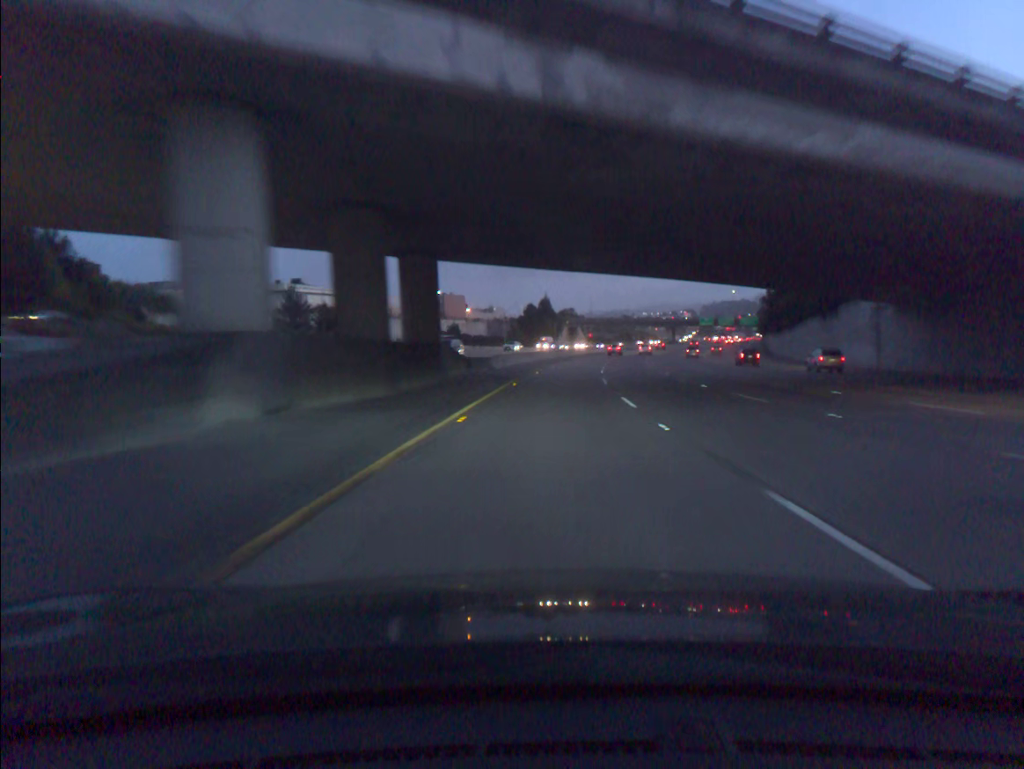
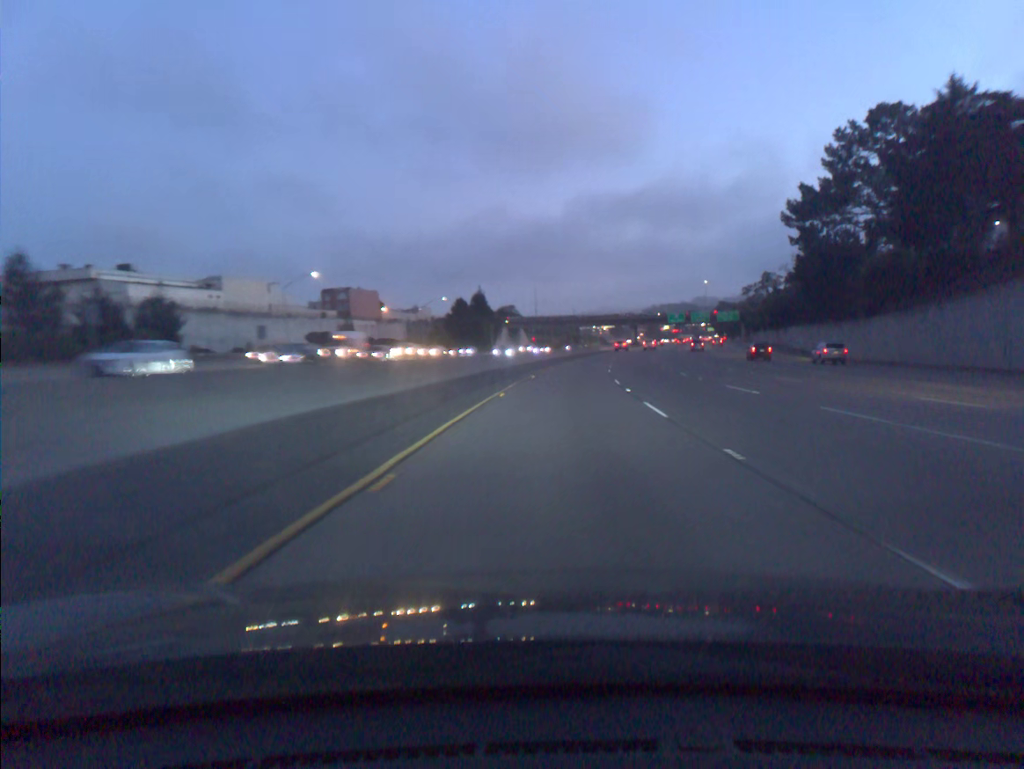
(+1.6, +51.1) m; +4°
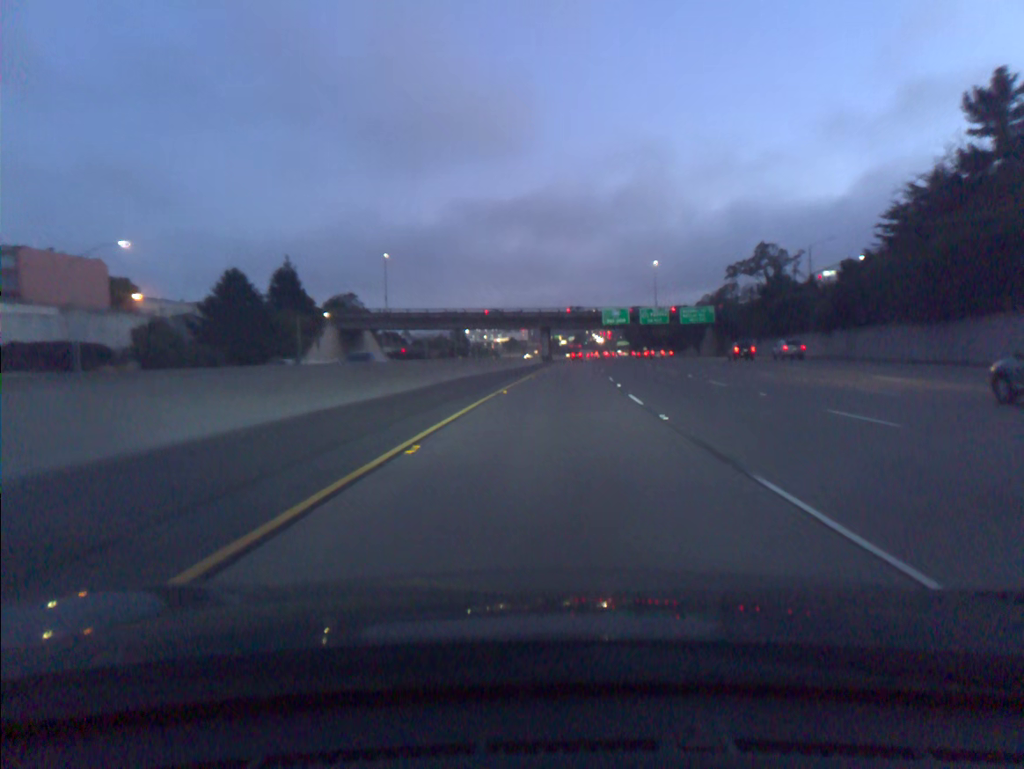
(+6.1, +84.6) m; +8°
